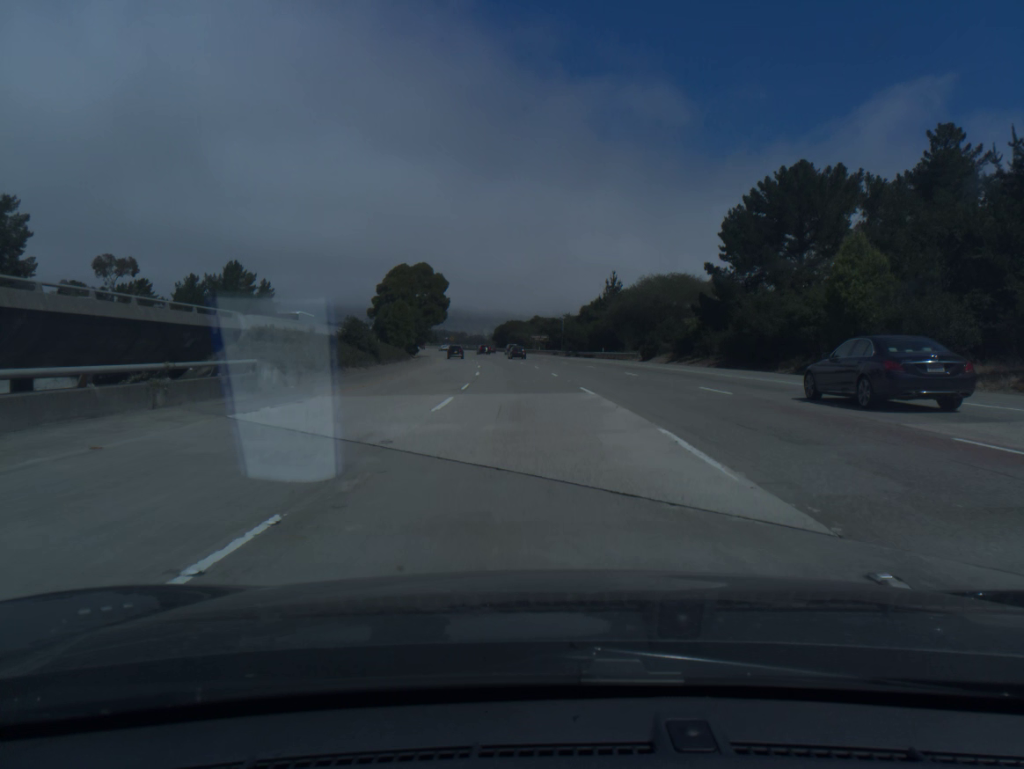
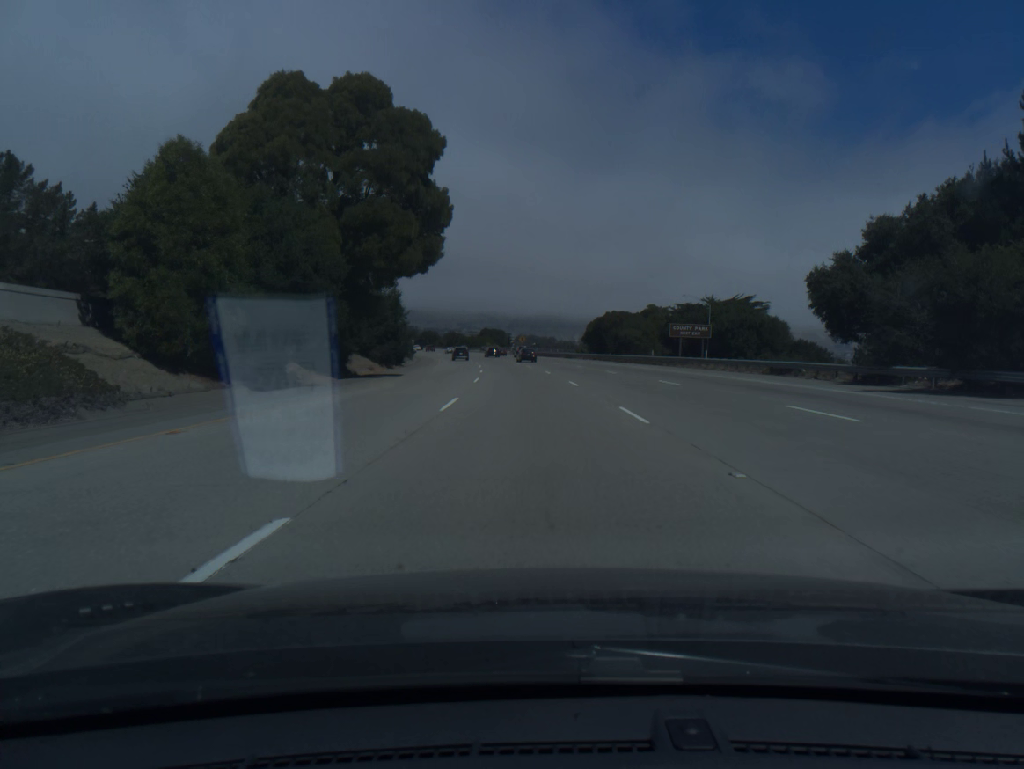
(-4.6, +80.8) m; -7°
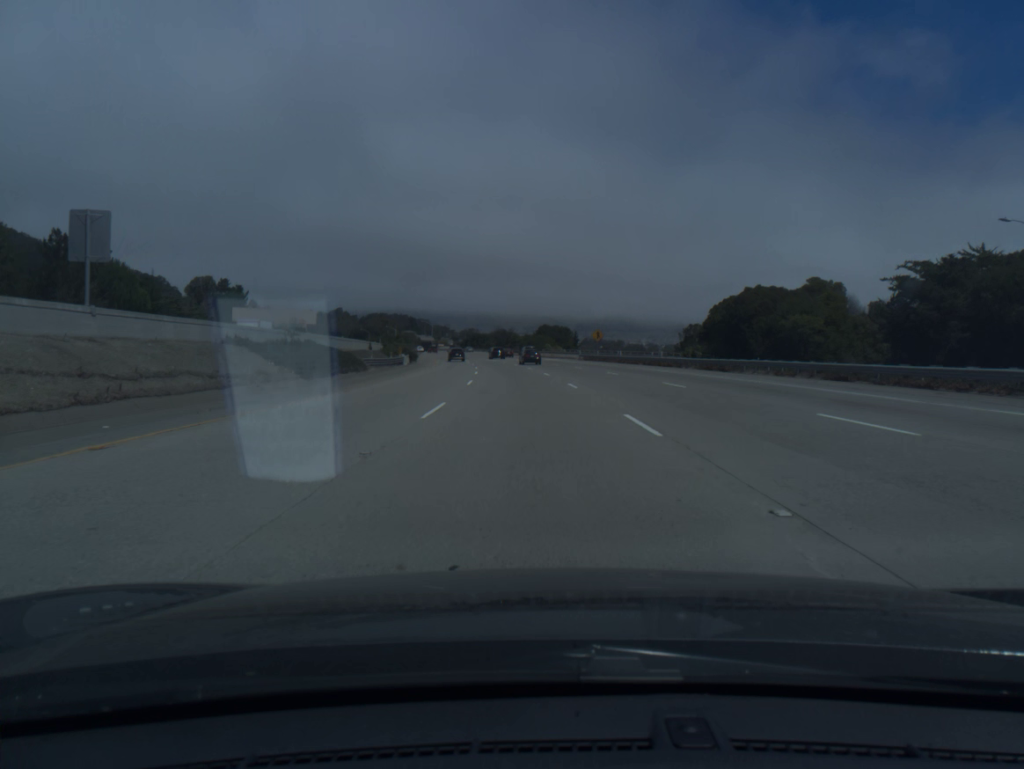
(-2.4, +60.5) m; -5°
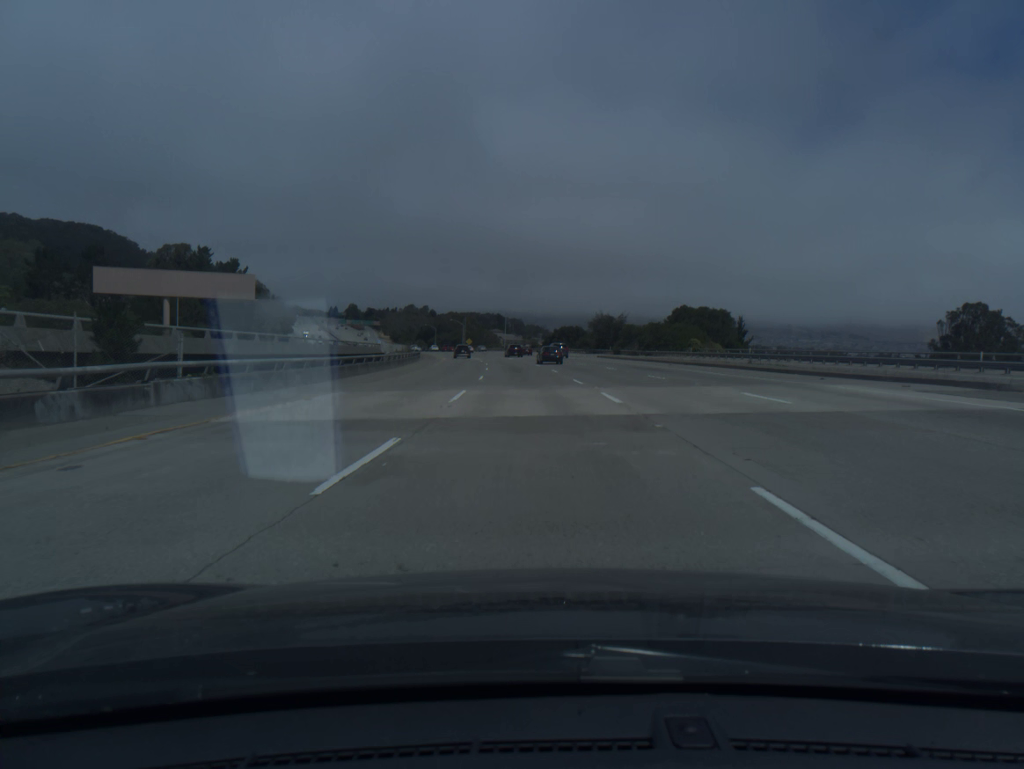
(-4.9, +80.4) m; -7°
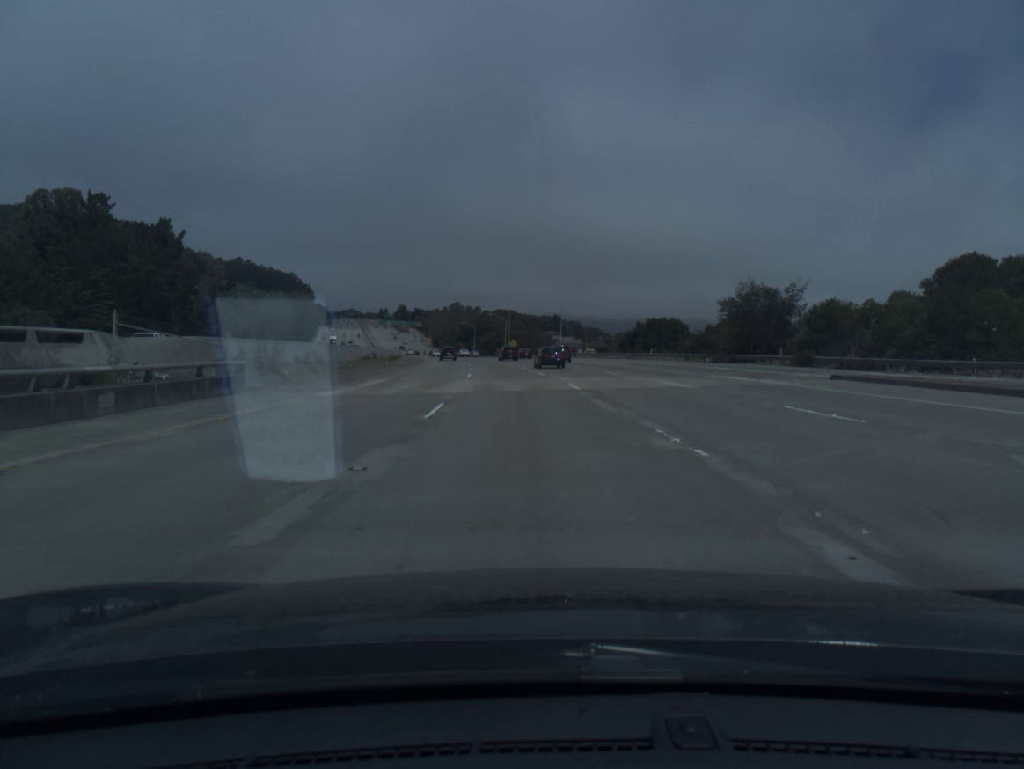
(-2.2, +60.3) m; -4°
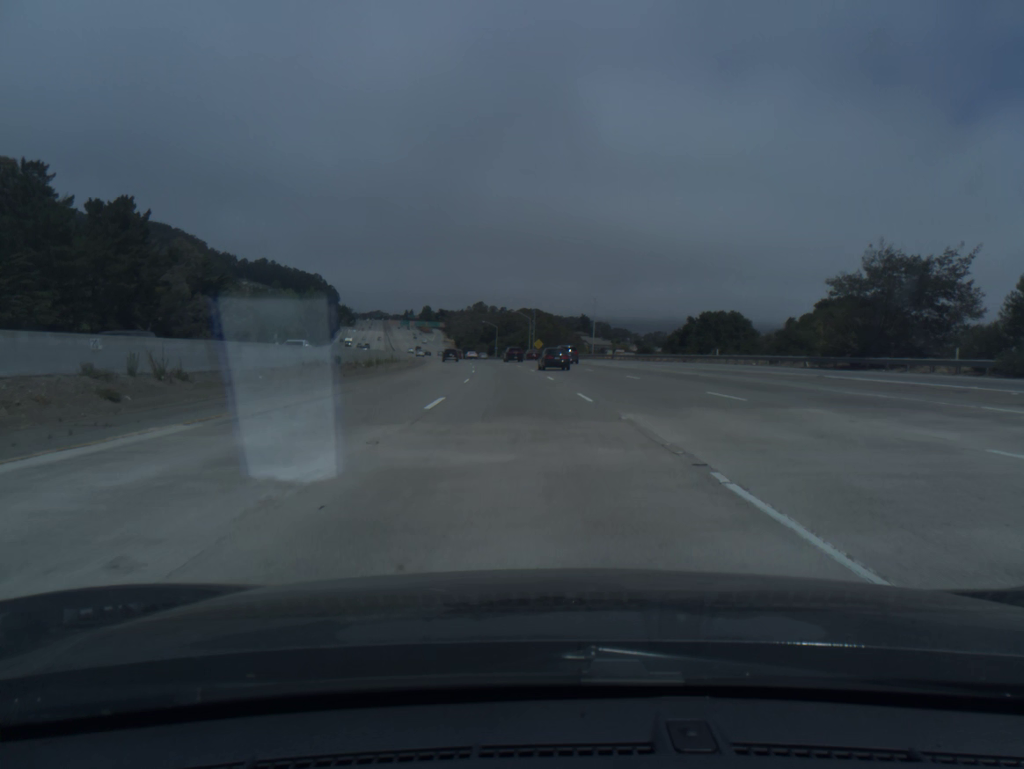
(-0.3, +20.1) m; -2°
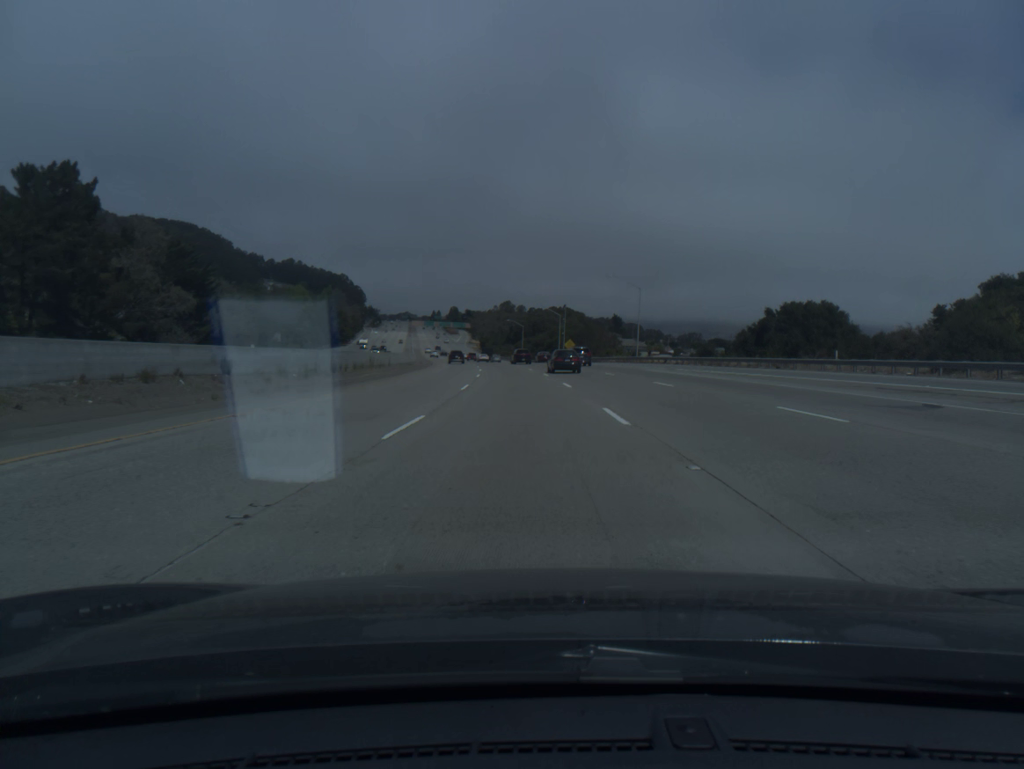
(-0.3, +20.1) m; -2°
